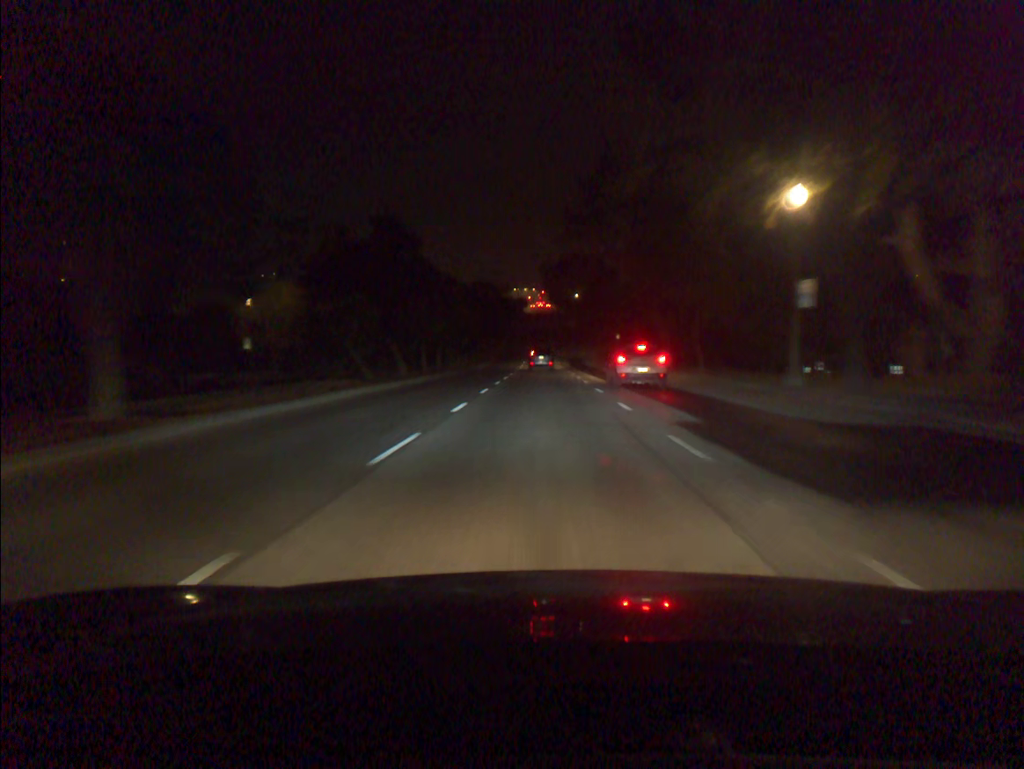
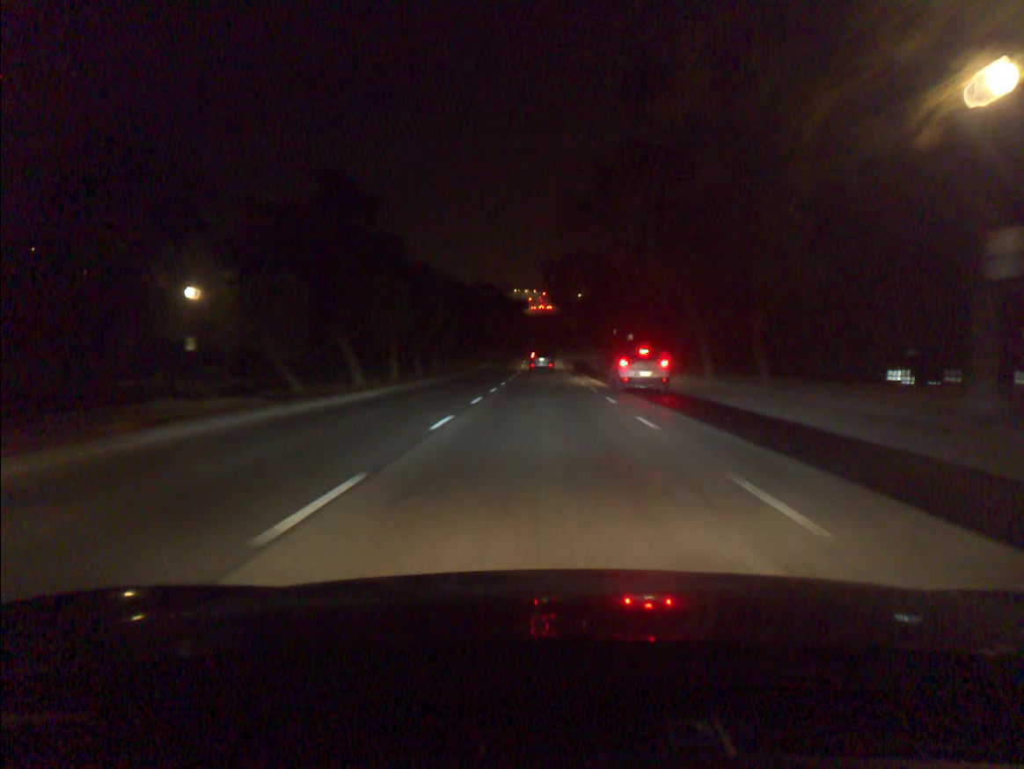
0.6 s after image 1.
(0.0, +10.8) m; 0°
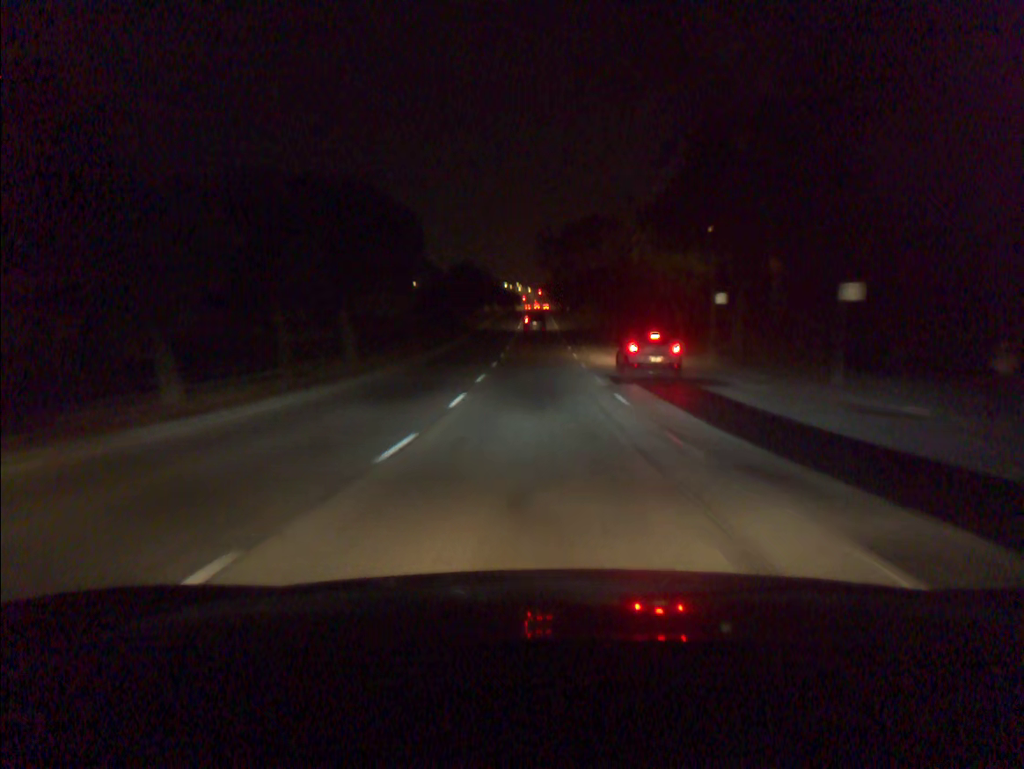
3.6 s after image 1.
(+0.1, +54.2) m; 0°
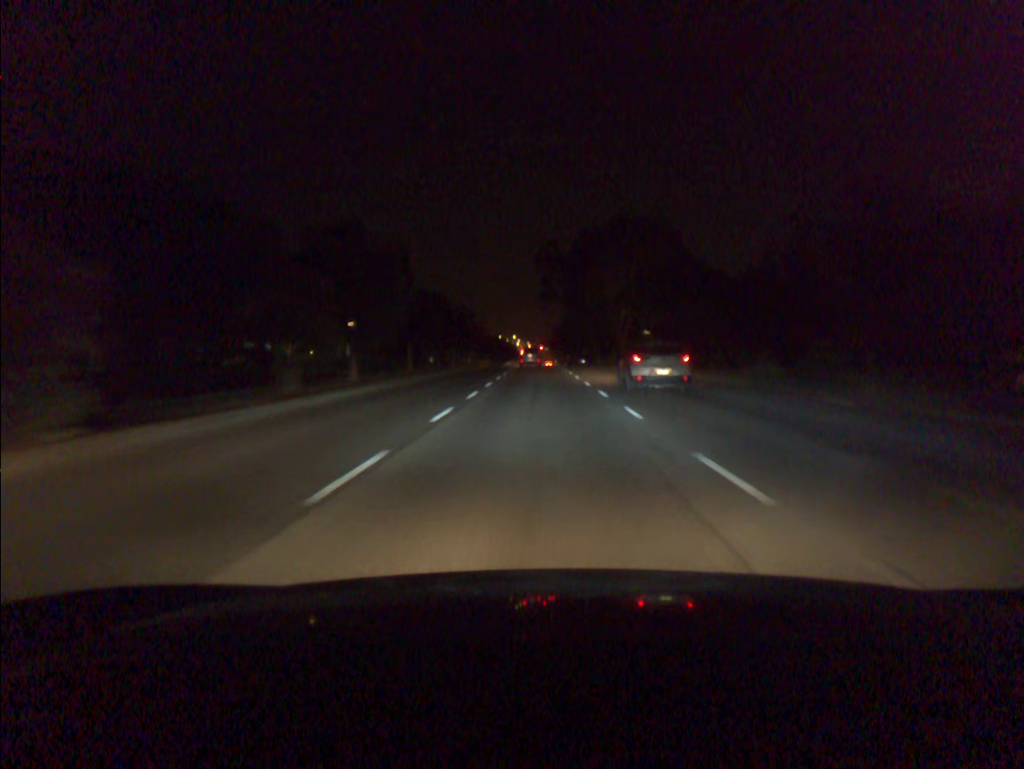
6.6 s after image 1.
(-0.1, +53.1) m; 0°
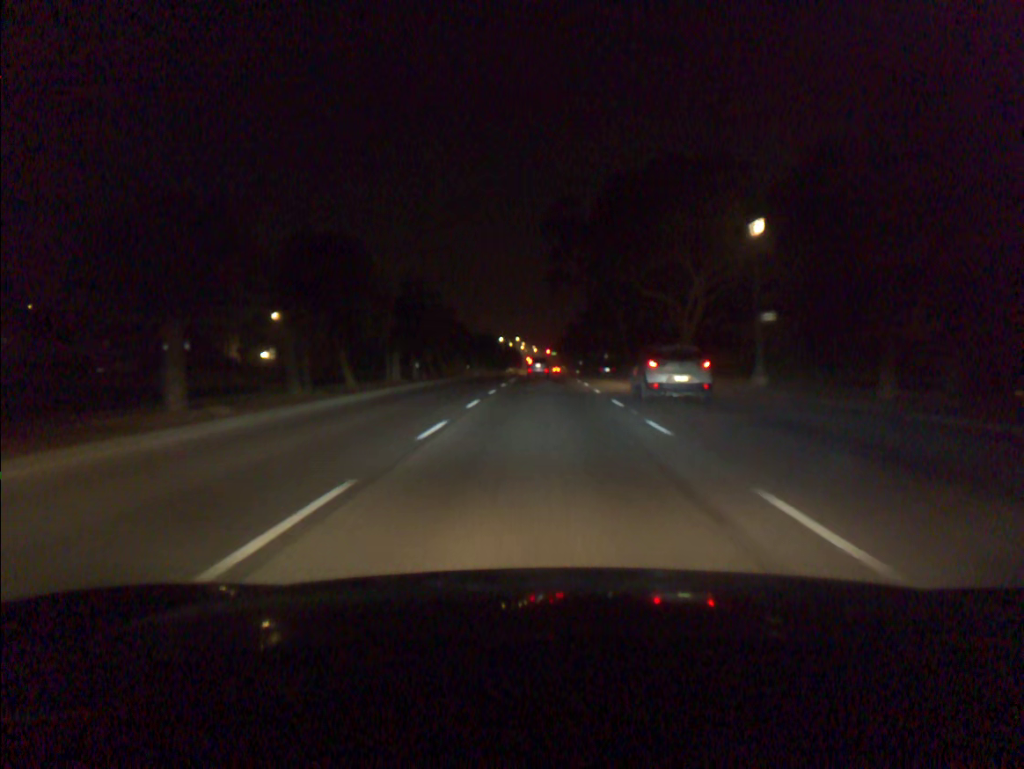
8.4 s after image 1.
(-0.1, +30.8) m; 0°
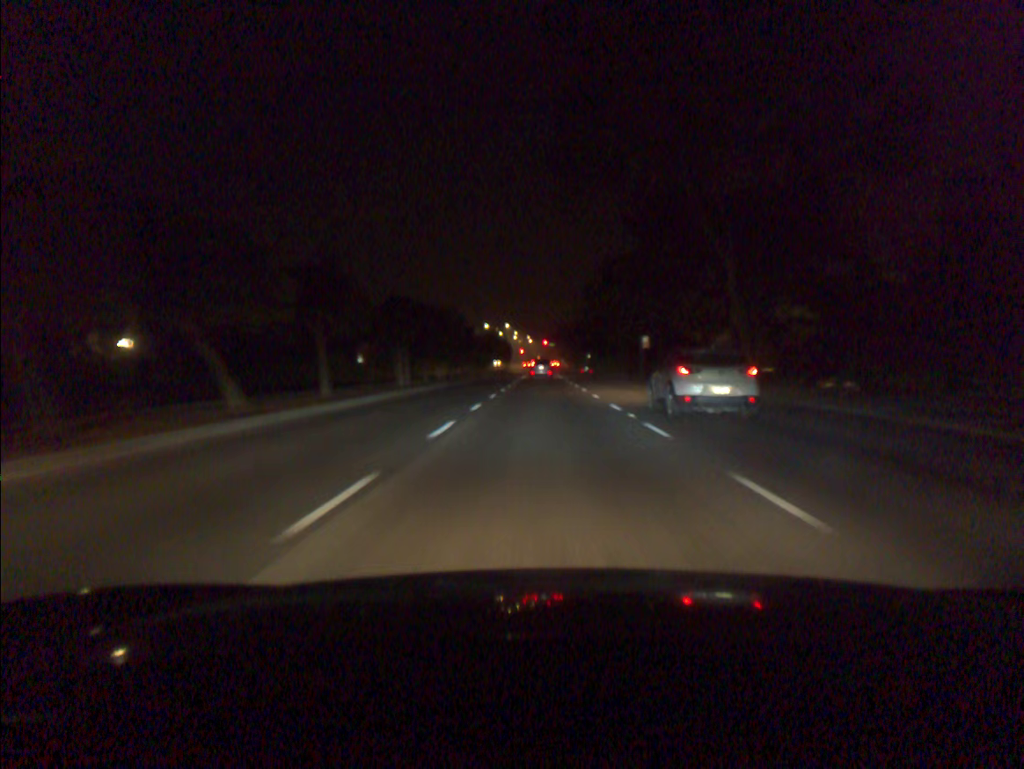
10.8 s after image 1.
(0.0, +42.2) m; 0°
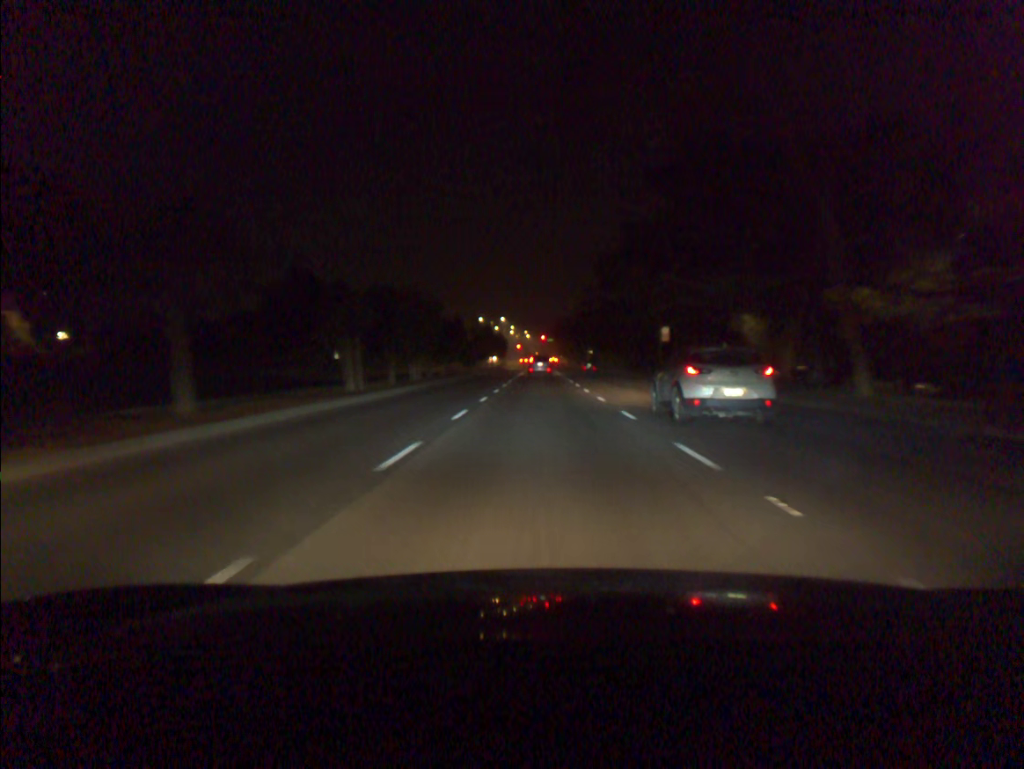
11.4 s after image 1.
(0.0, +10.7) m; 0°
